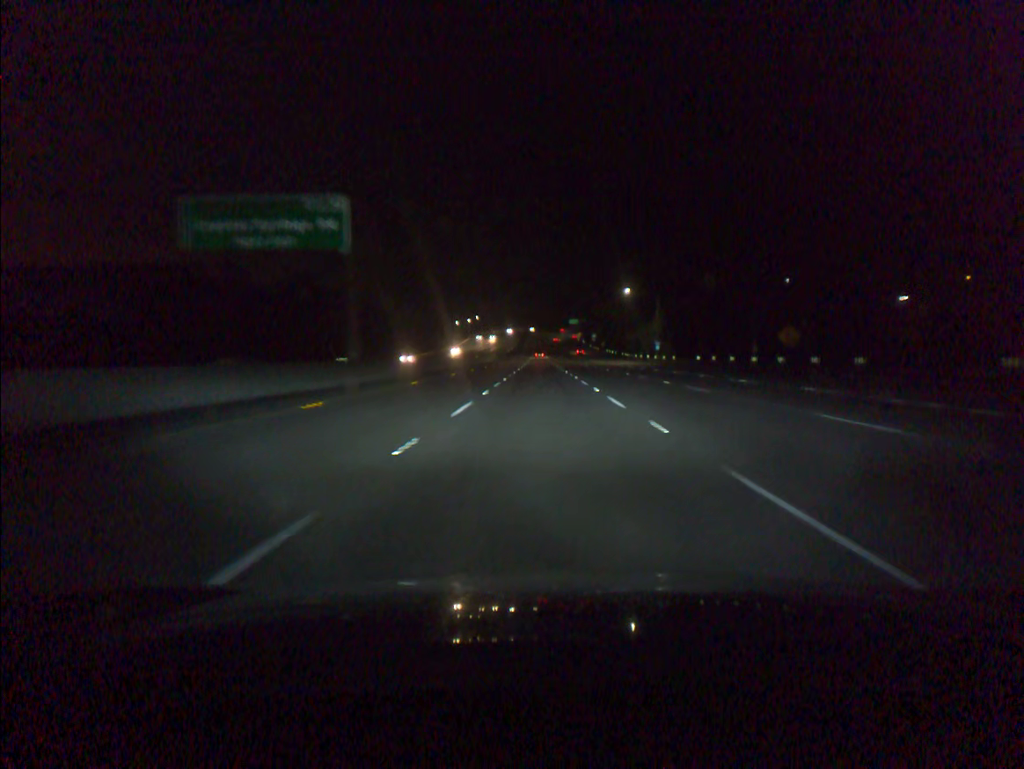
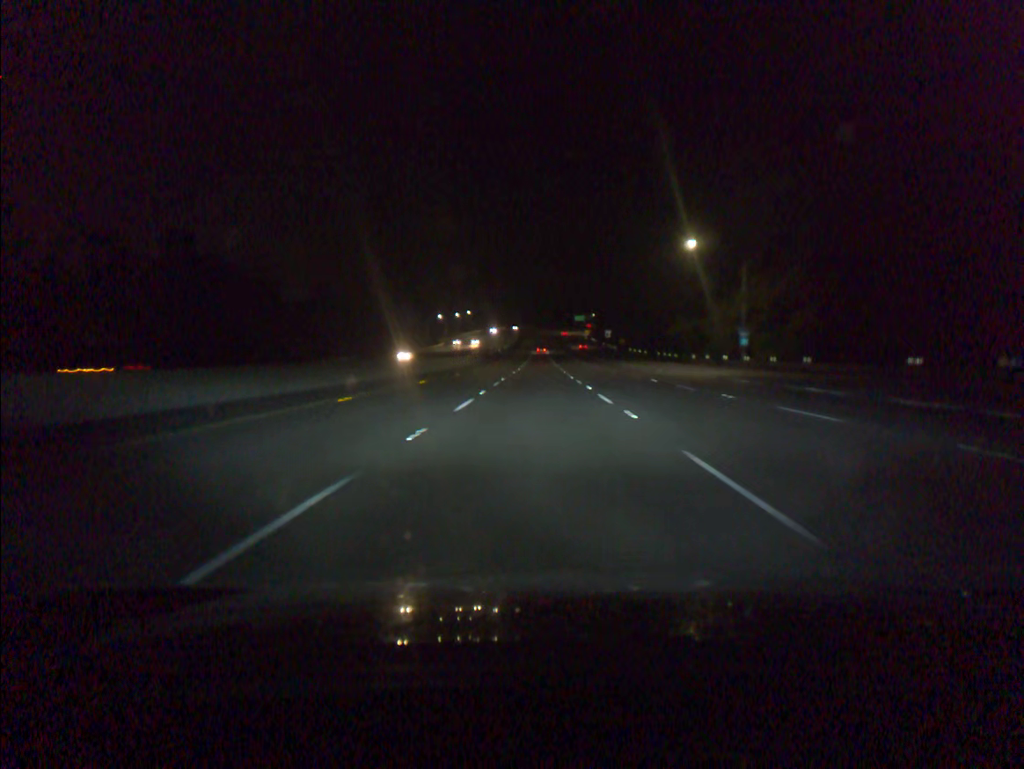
(0.0, +55.1) m; 0°
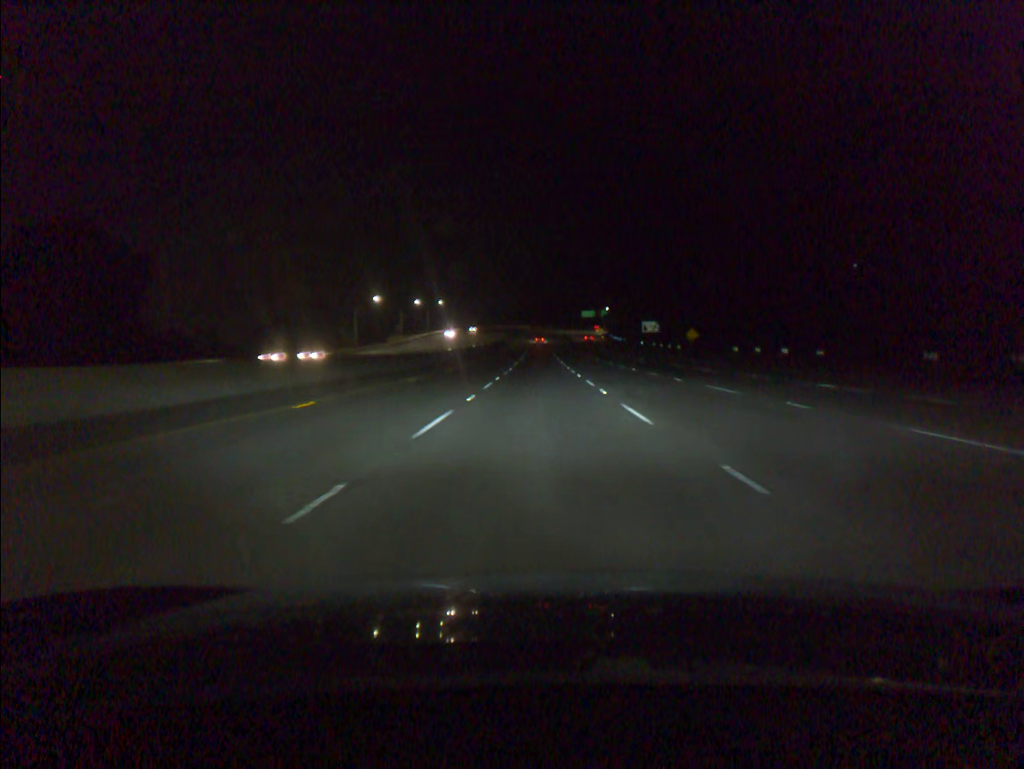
(-0.4, +91.6) m; 0°
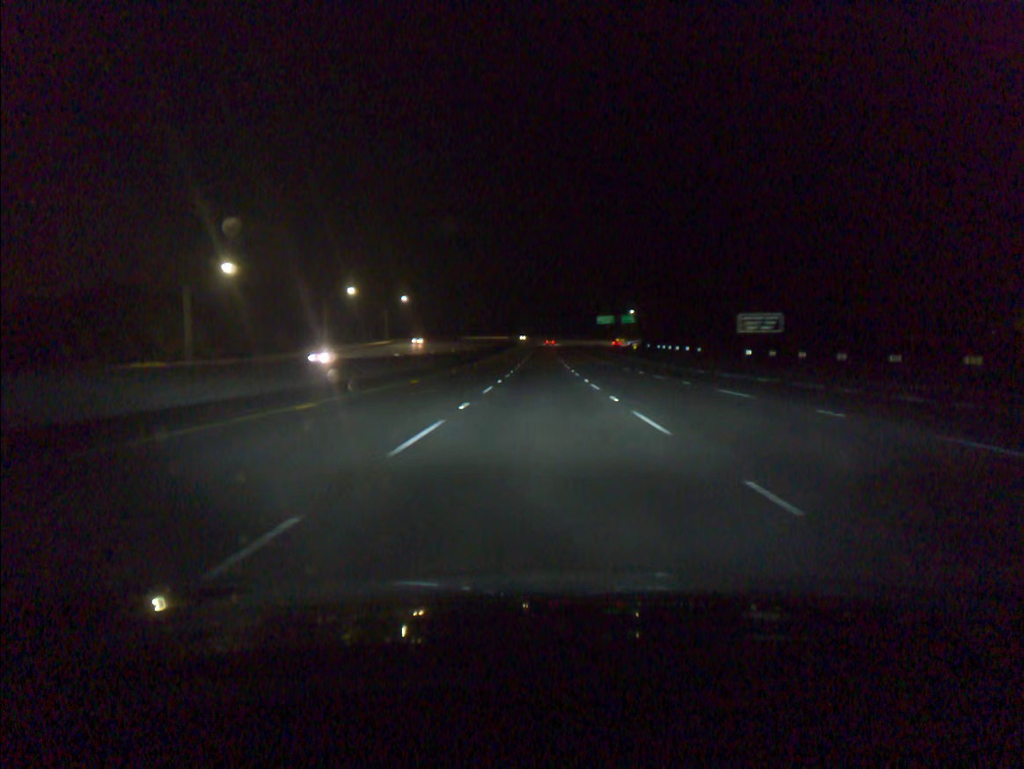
(-0.1, +73.0) m; 0°
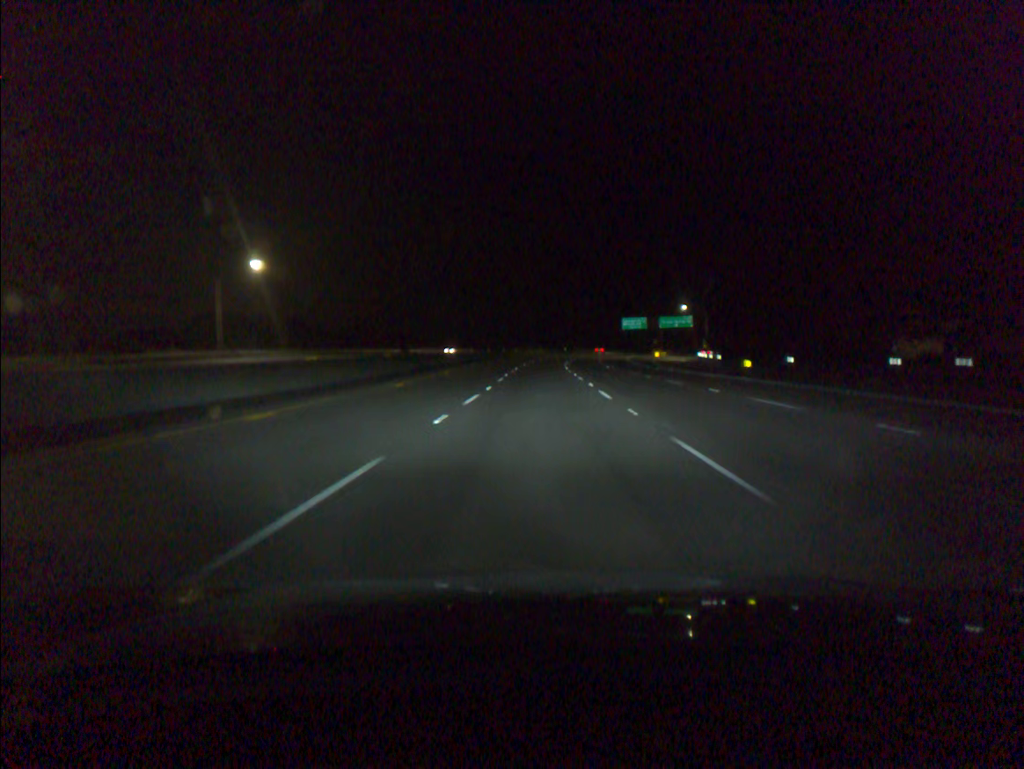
(+0.1, +90.4) m; 0°
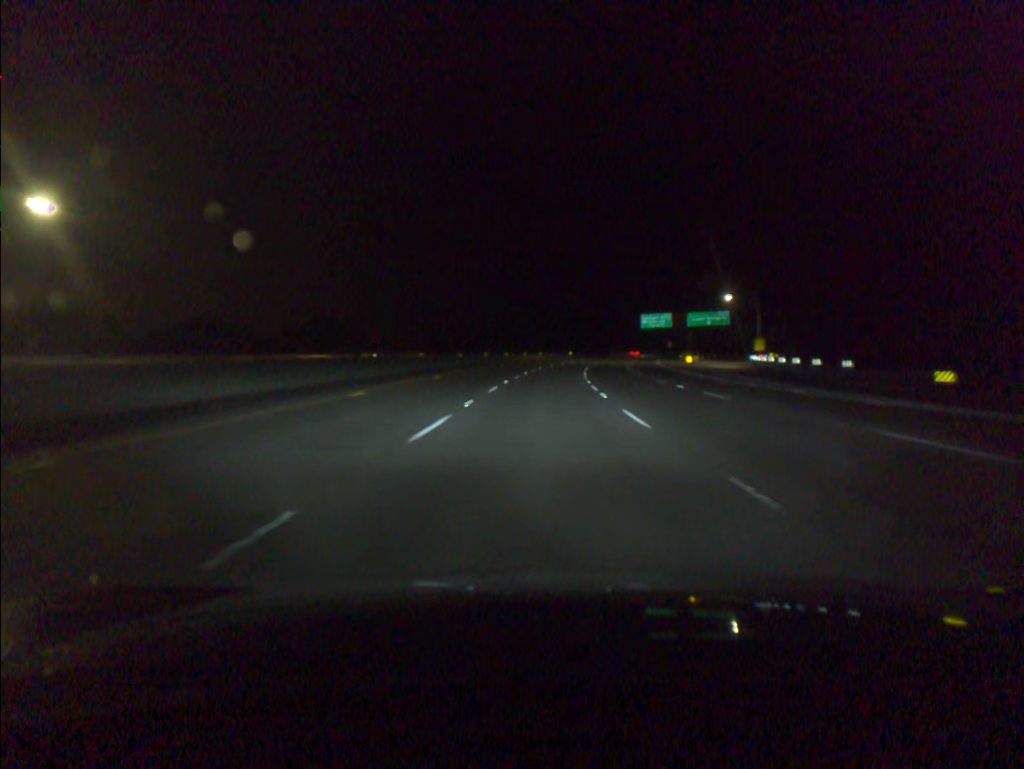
(0.0, +36.0) m; 0°
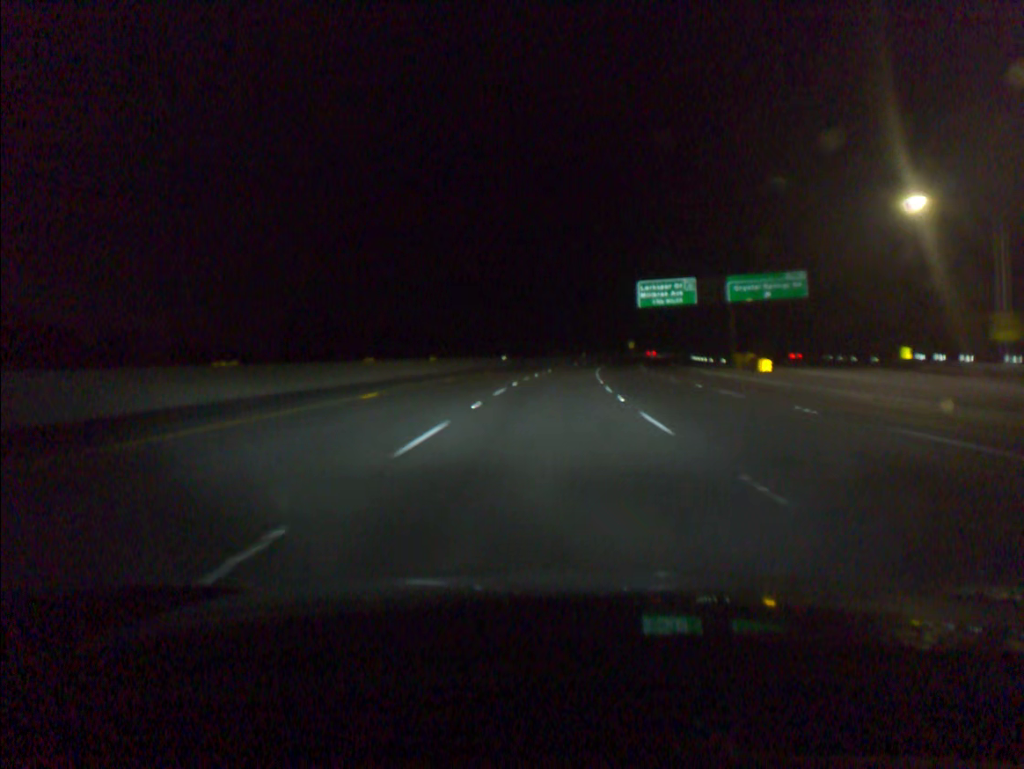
(+2.3, +72.4) m; +5°
